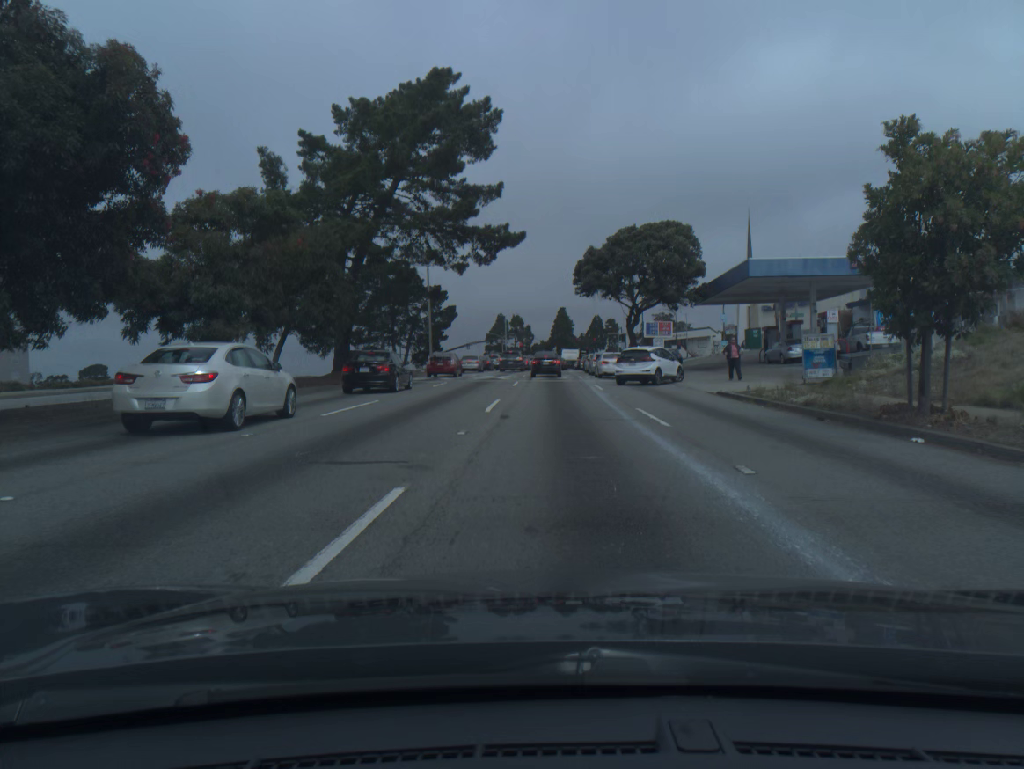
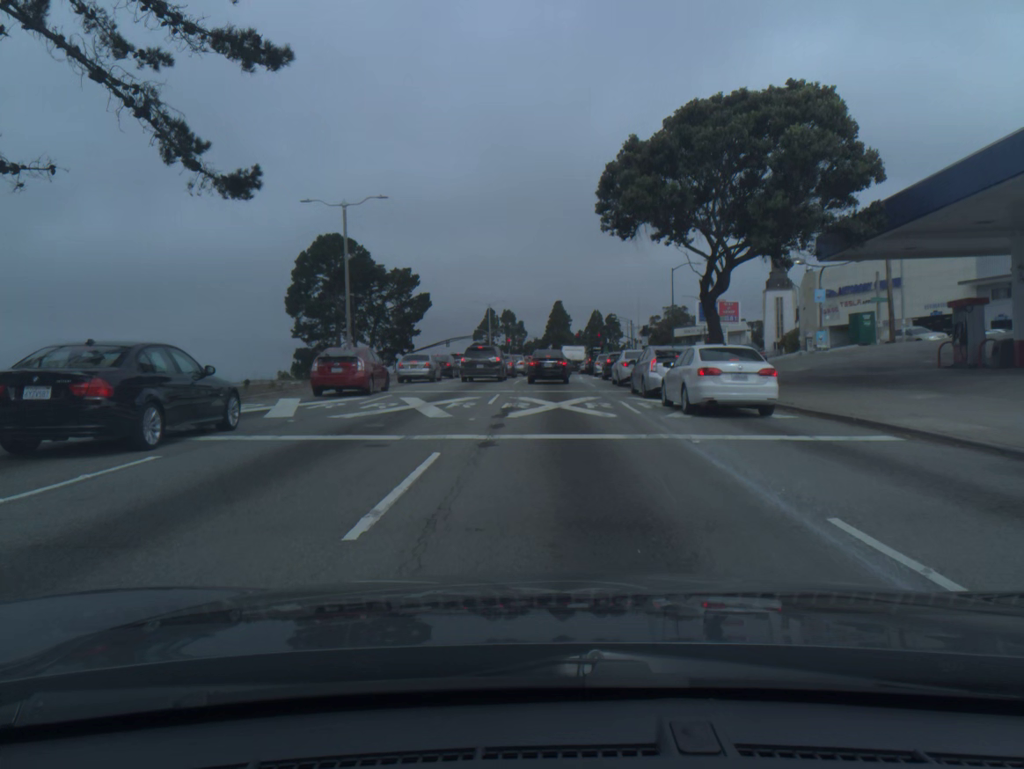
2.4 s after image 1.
(0.0, +26.9) m; 0°
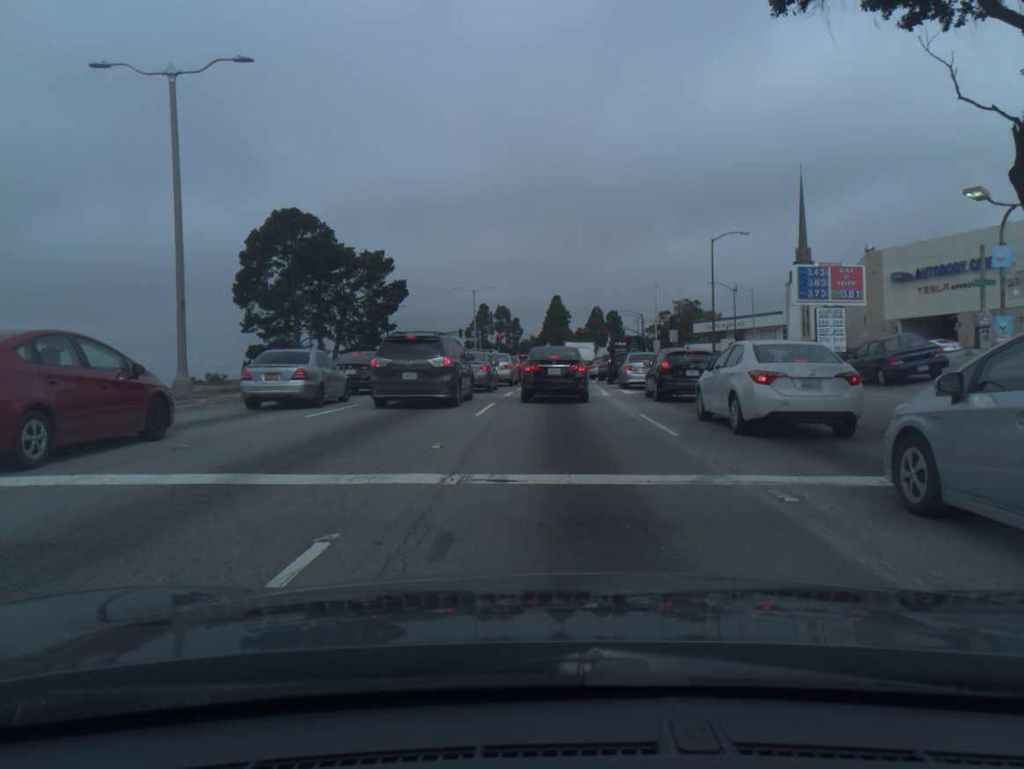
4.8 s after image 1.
(+0.1, +19.1) m; 0°
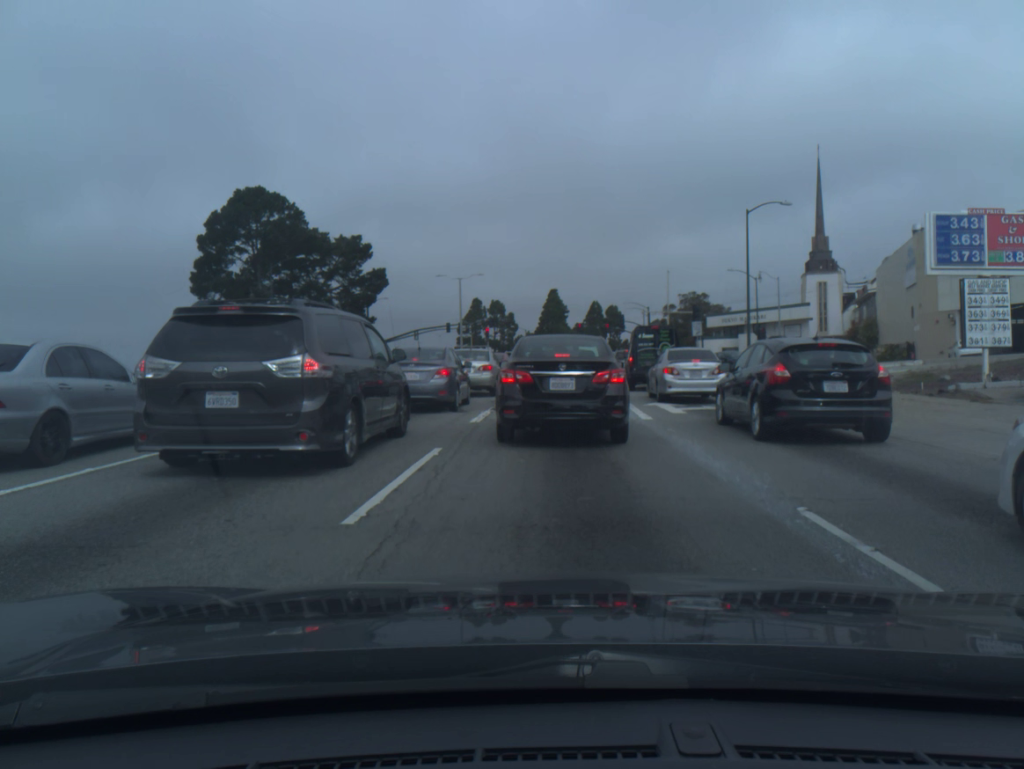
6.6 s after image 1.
(0.0, +10.2) m; 0°
